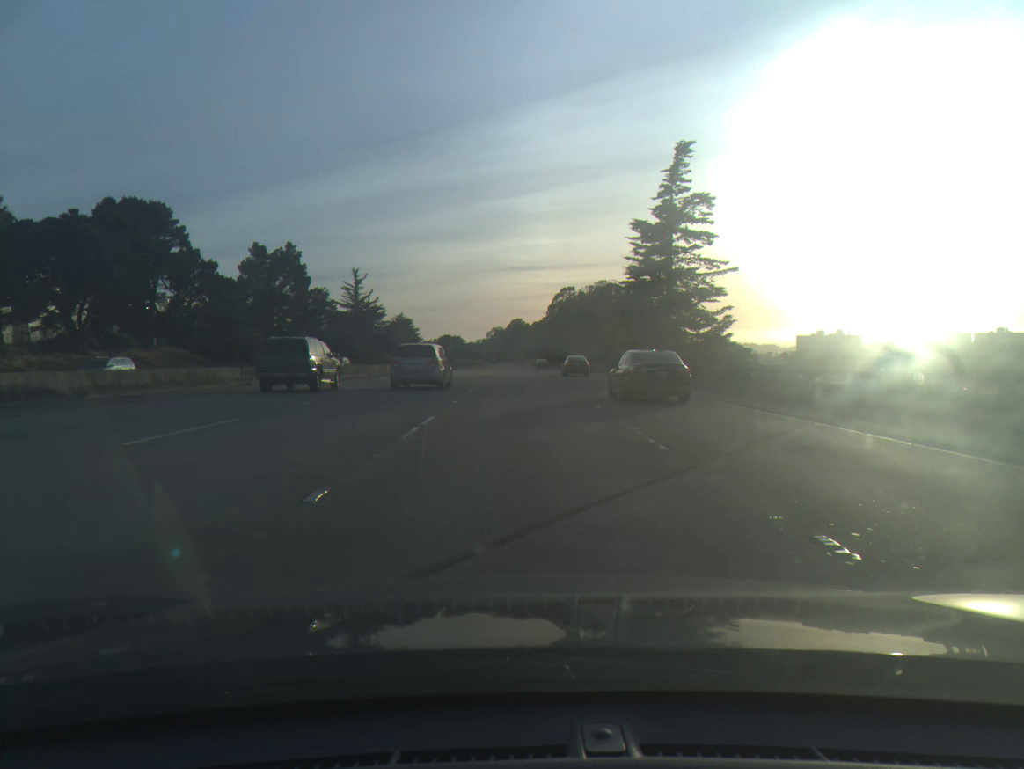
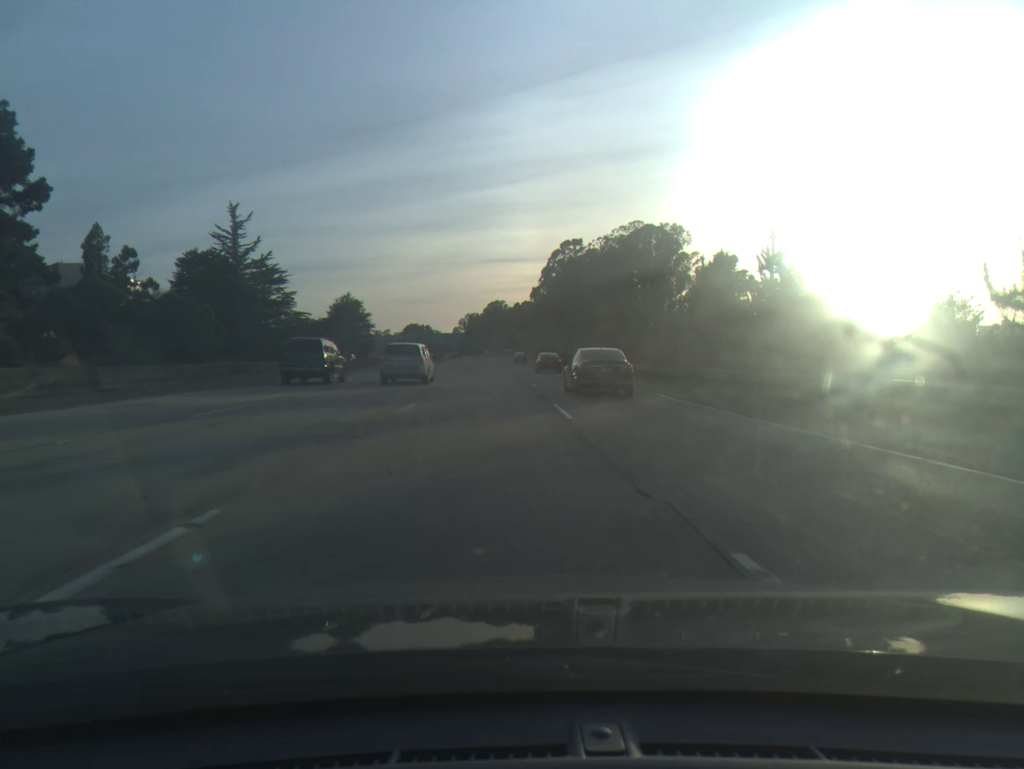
(+0.5, +68.9) m; +2°
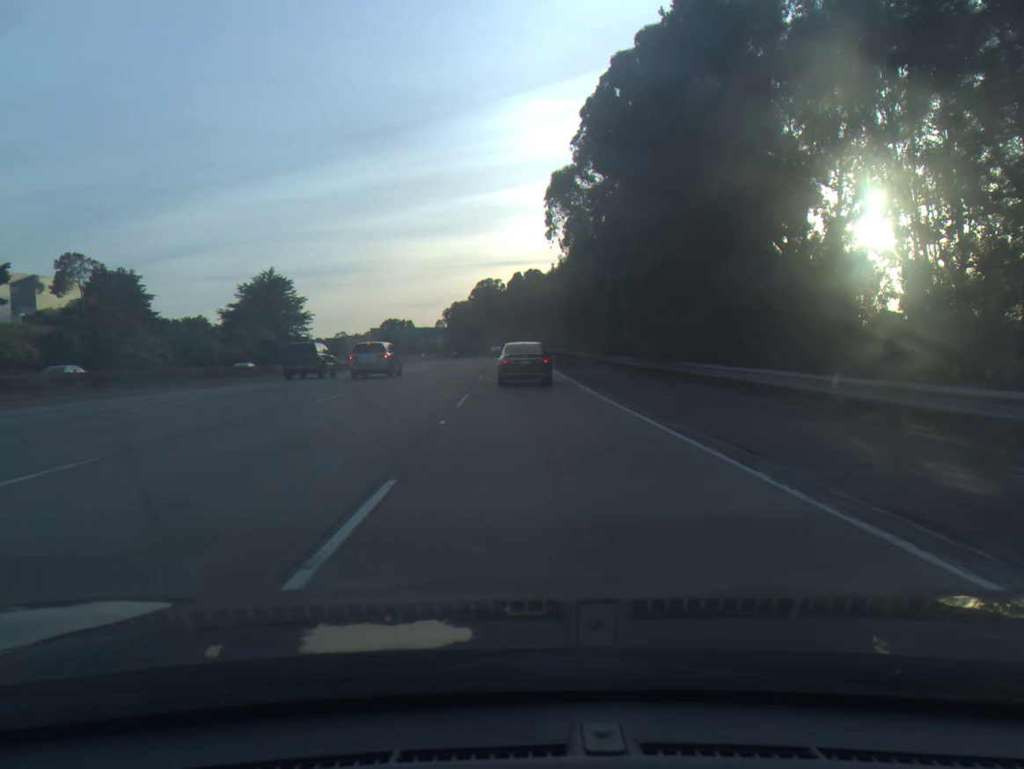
(+0.5, +84.7) m; 0°
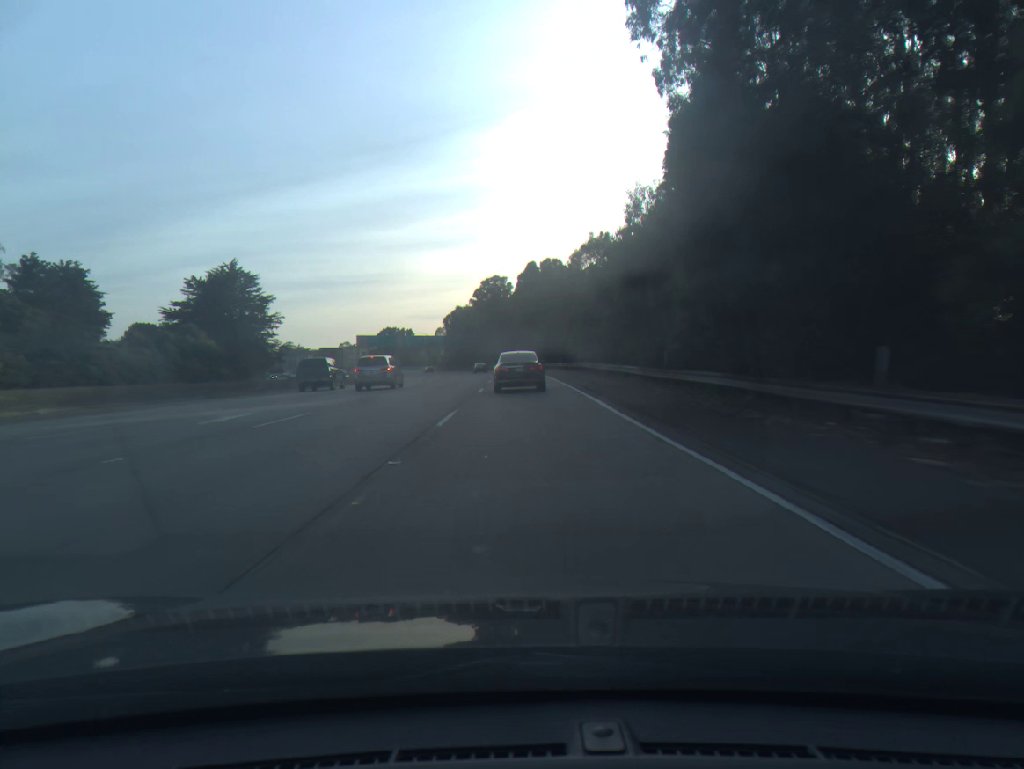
(-0.2, +33.0) m; -1°
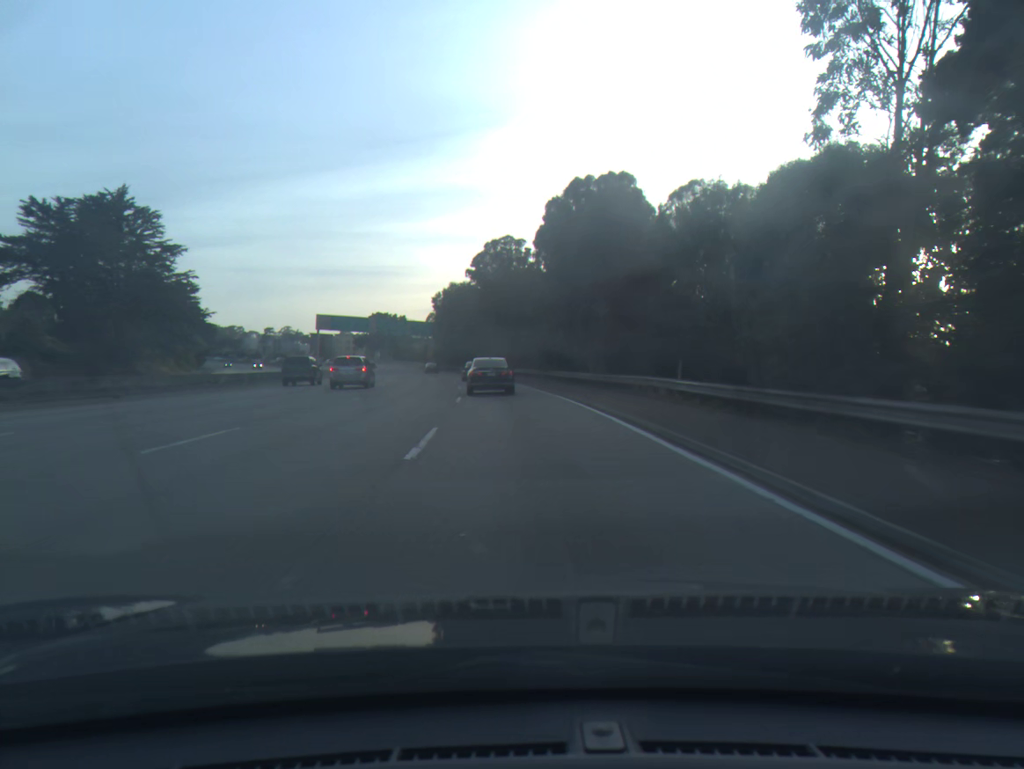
(-0.6, +48.6) m; -1°
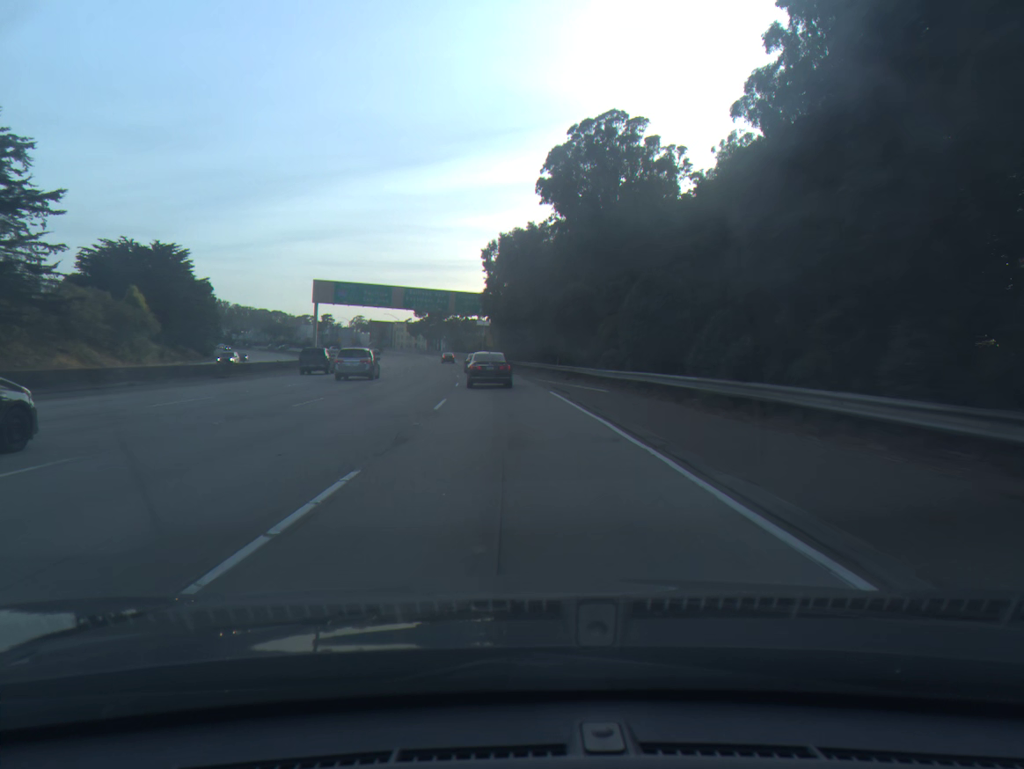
(-1.9, +49.0) m; -6°
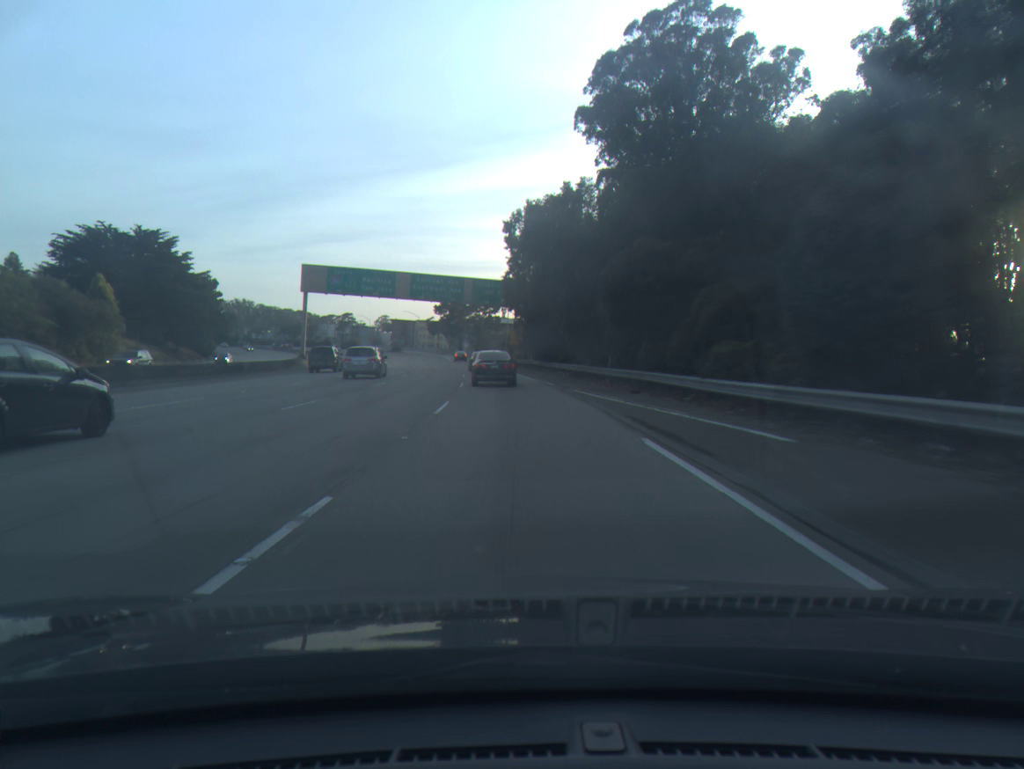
(-0.3, +16.5) m; -2°
